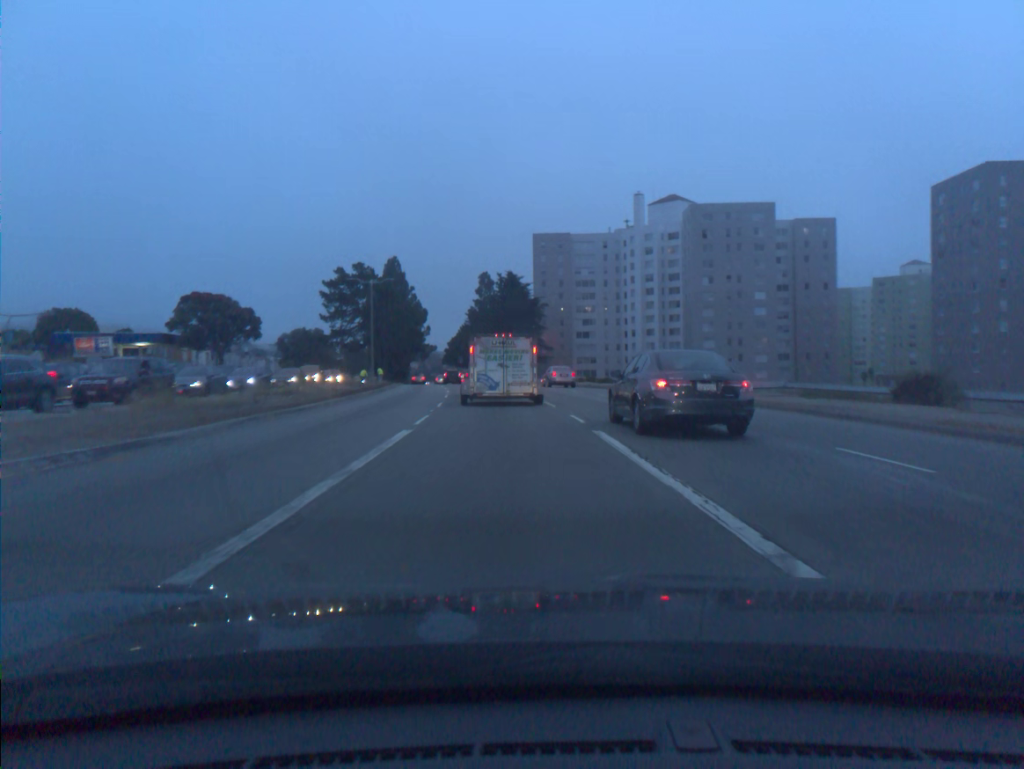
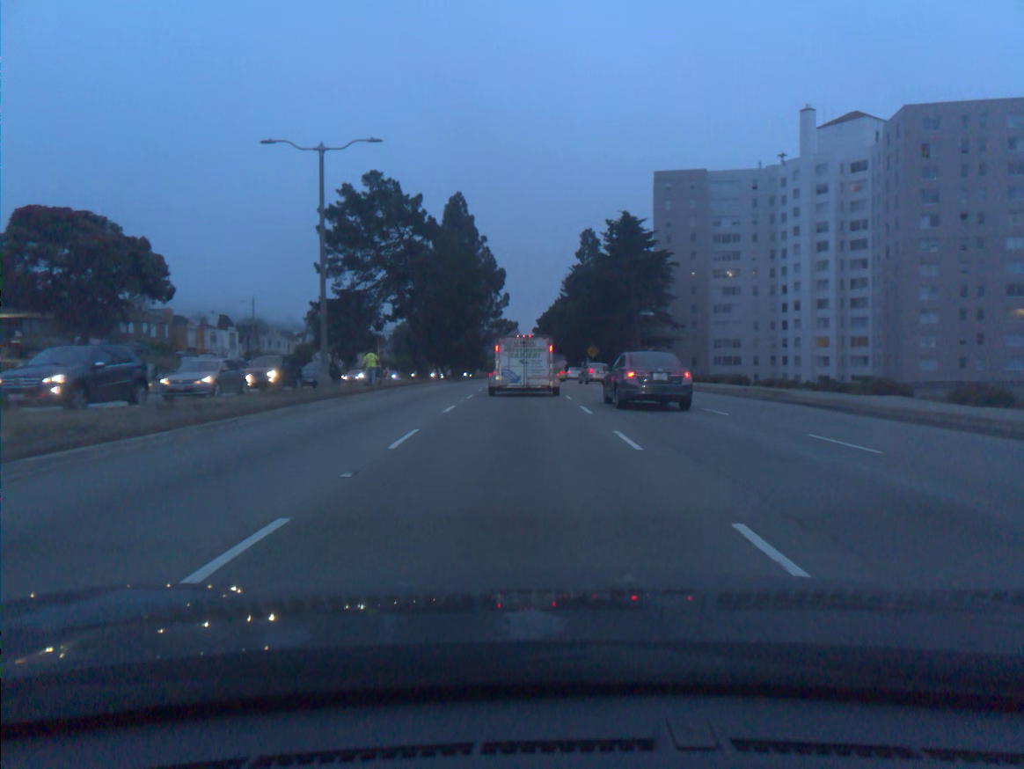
(-3.0, +41.7) m; -8°
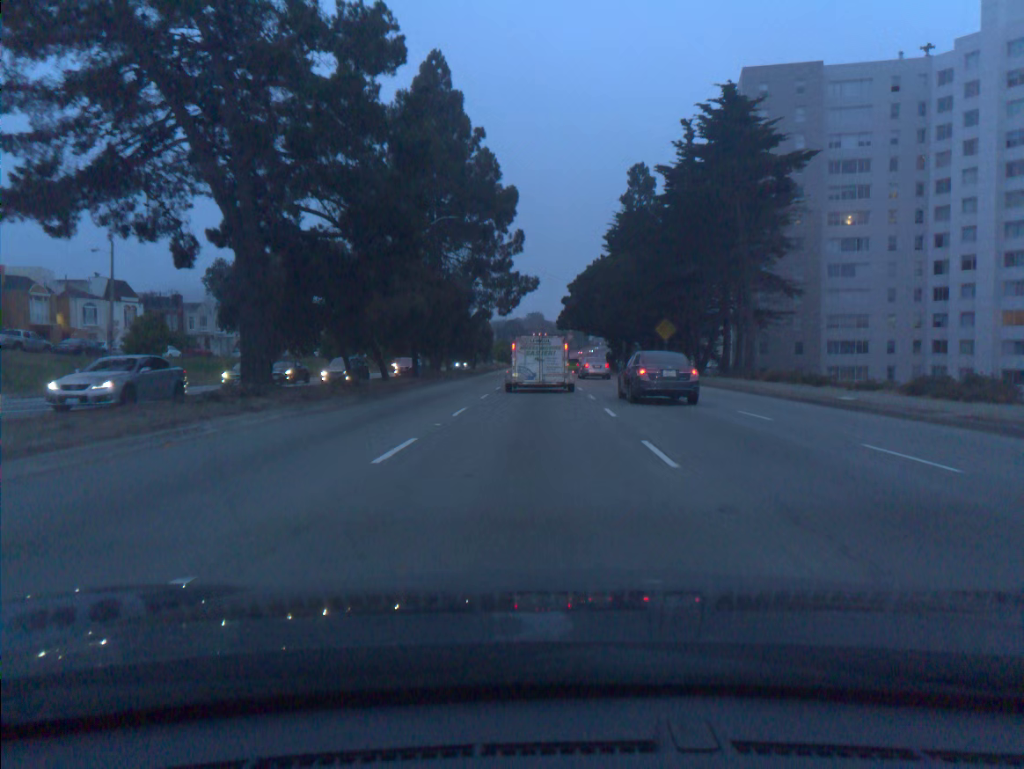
(-0.8, +38.7) m; -2°
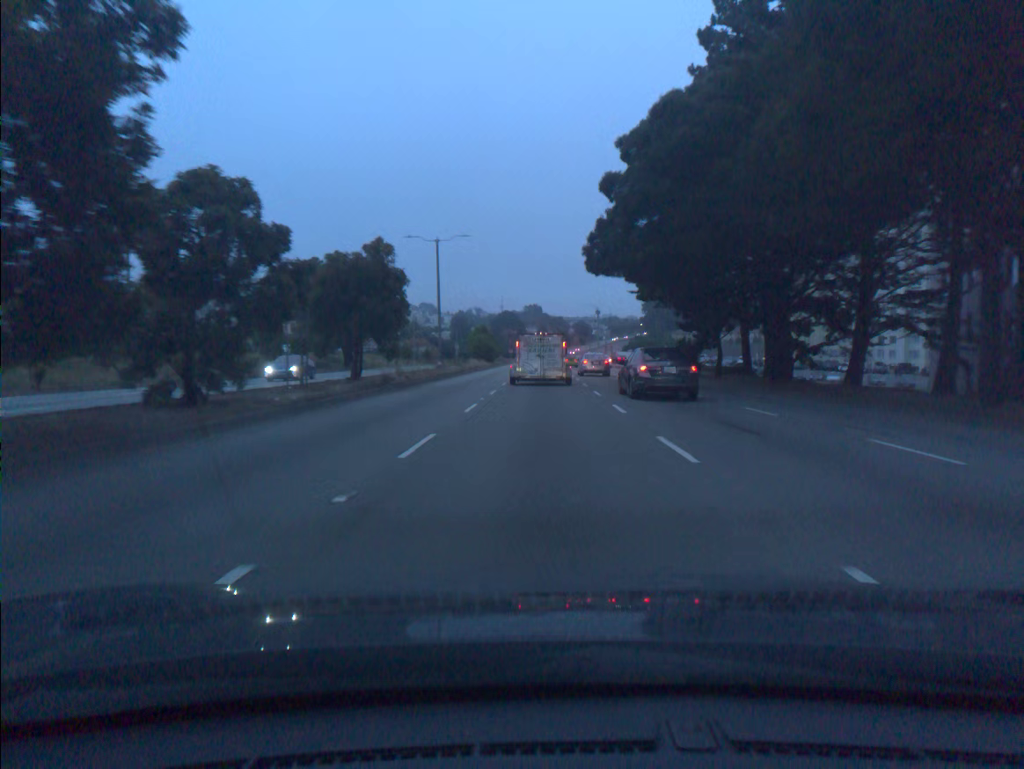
(+0.1, +51.5) m; 0°
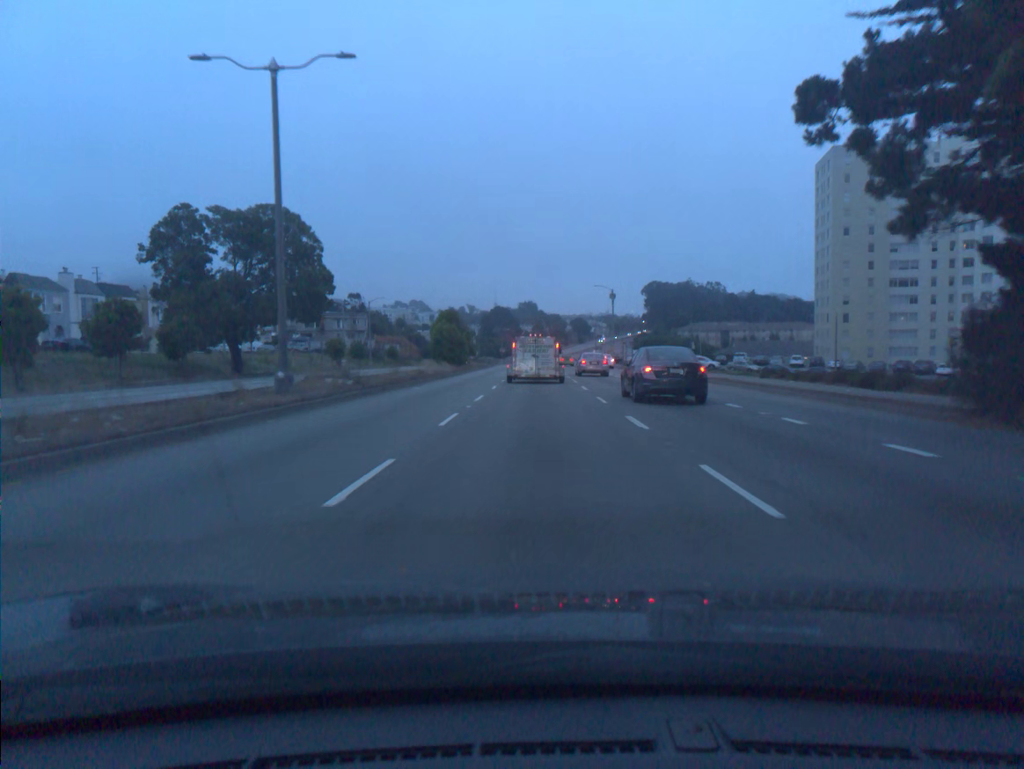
(+0.1, +32.8) m; 0°
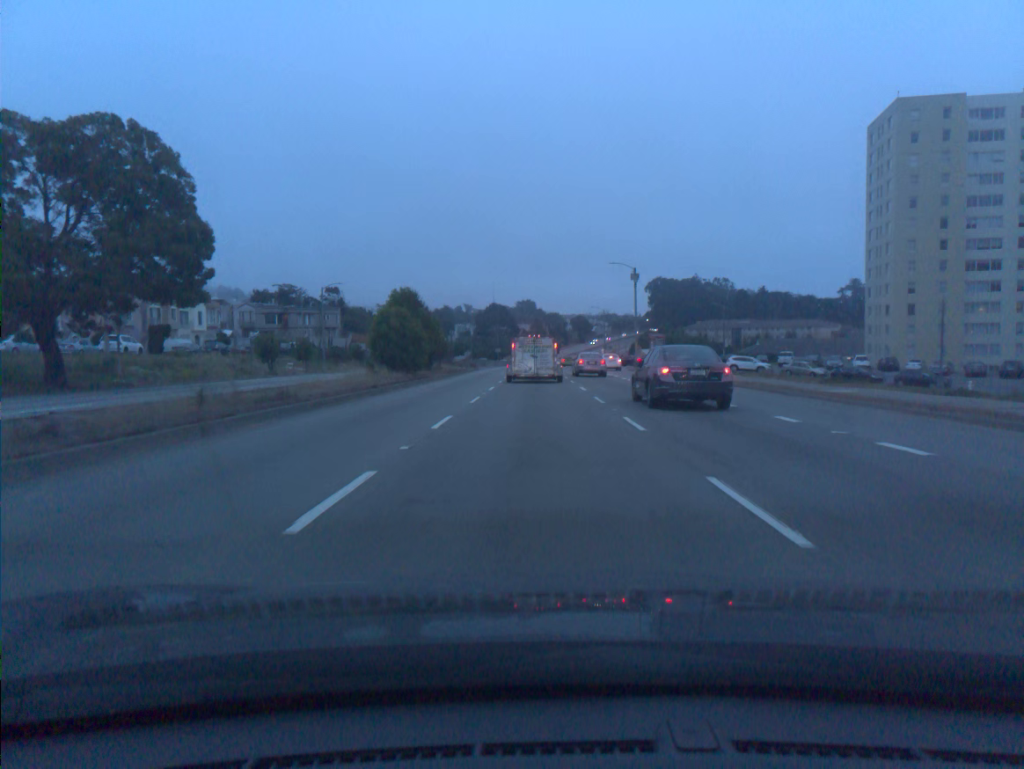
(0.0, +22.8) m; 0°
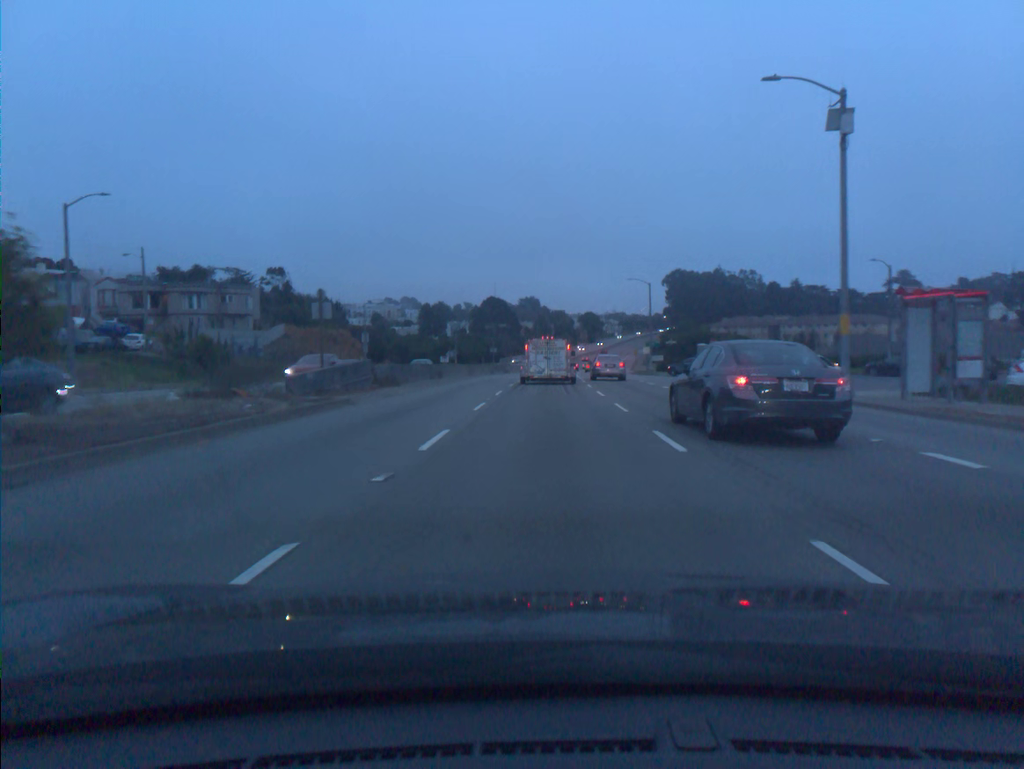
(-0.4, +47.1) m; 0°
